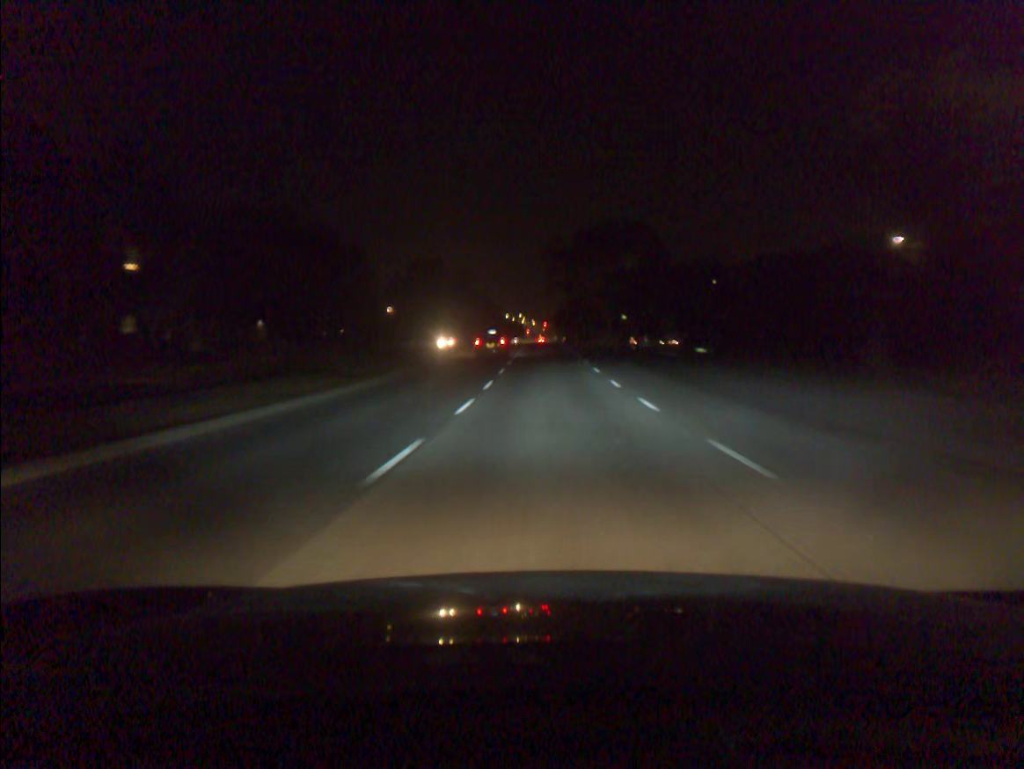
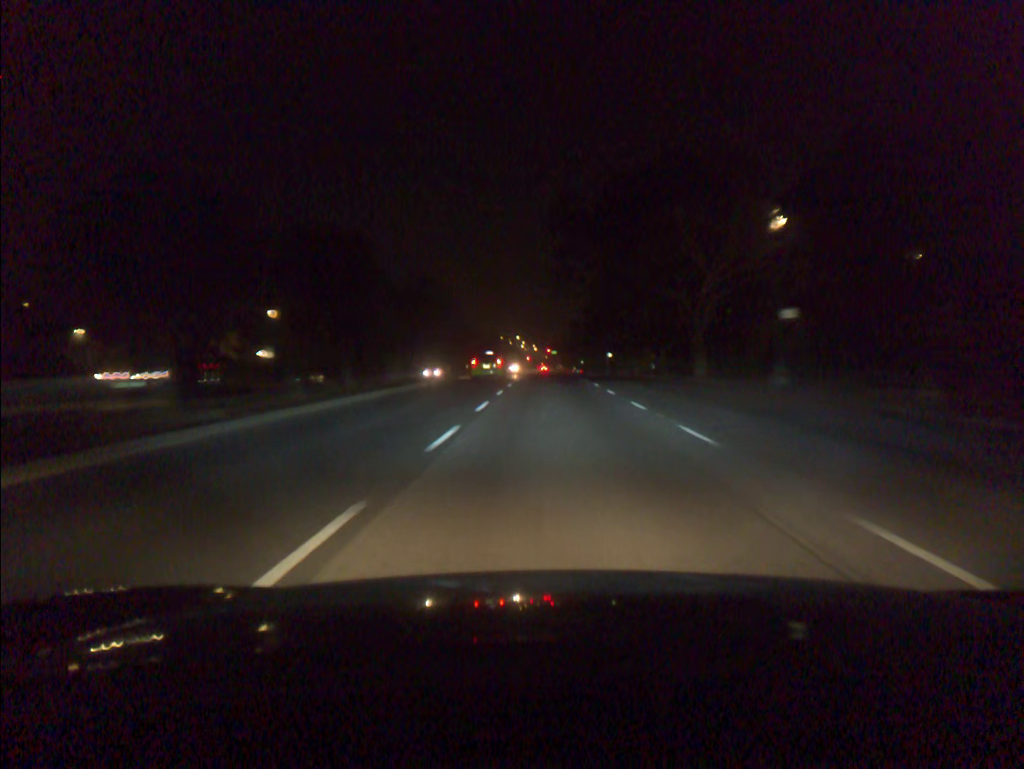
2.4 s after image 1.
(-0.1, +54.5) m; 0°
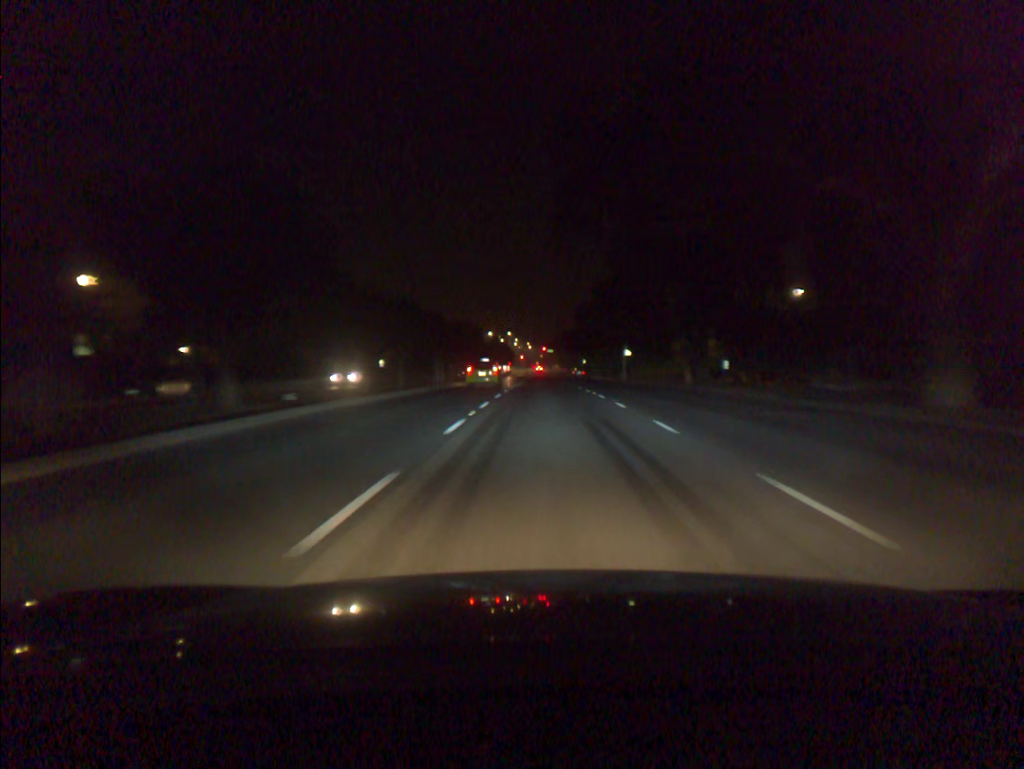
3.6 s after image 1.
(+0.1, +26.7) m; 0°
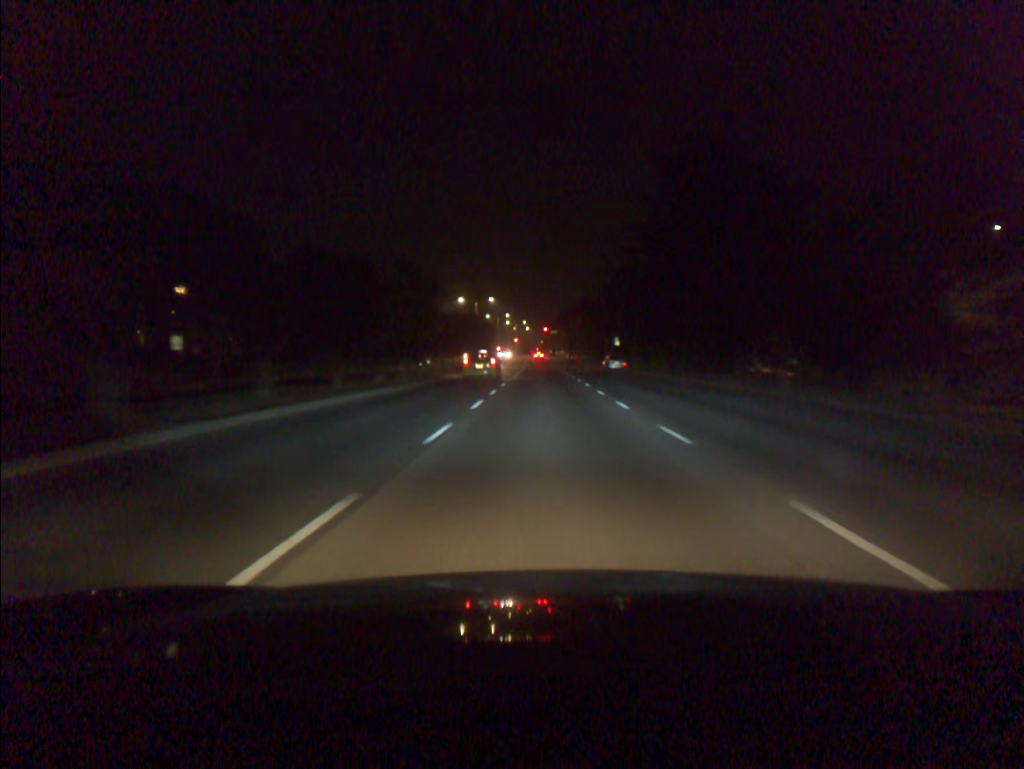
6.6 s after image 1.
(-0.1, +66.3) m; 0°
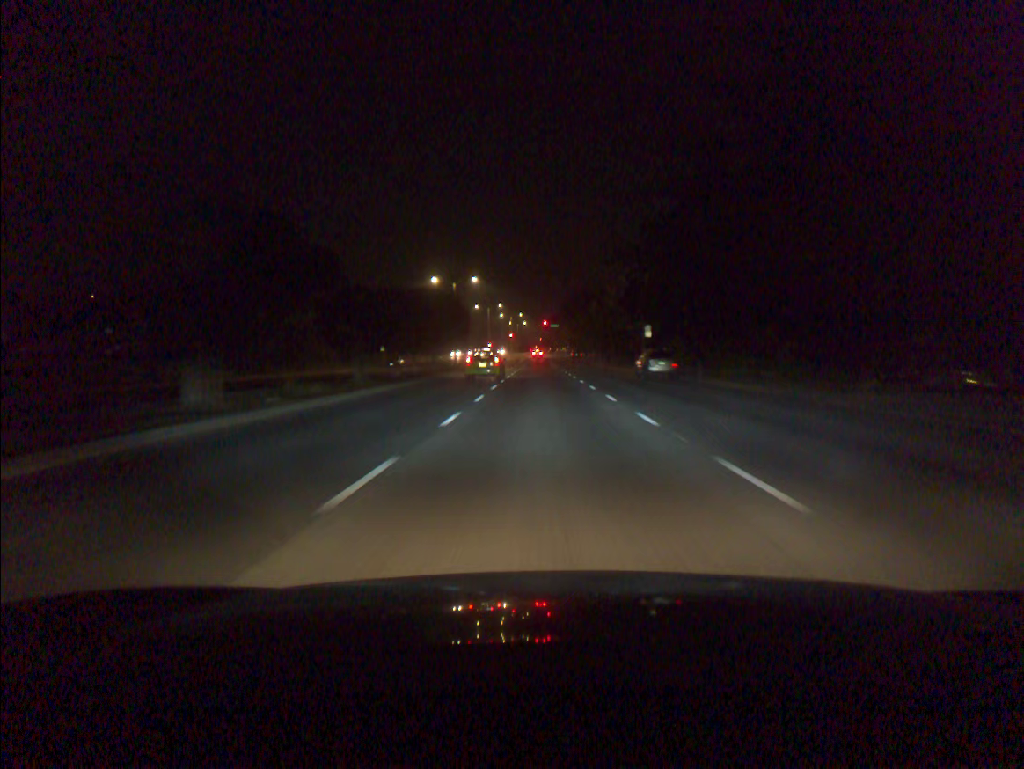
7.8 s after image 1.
(0.0, +26.3) m; 0°
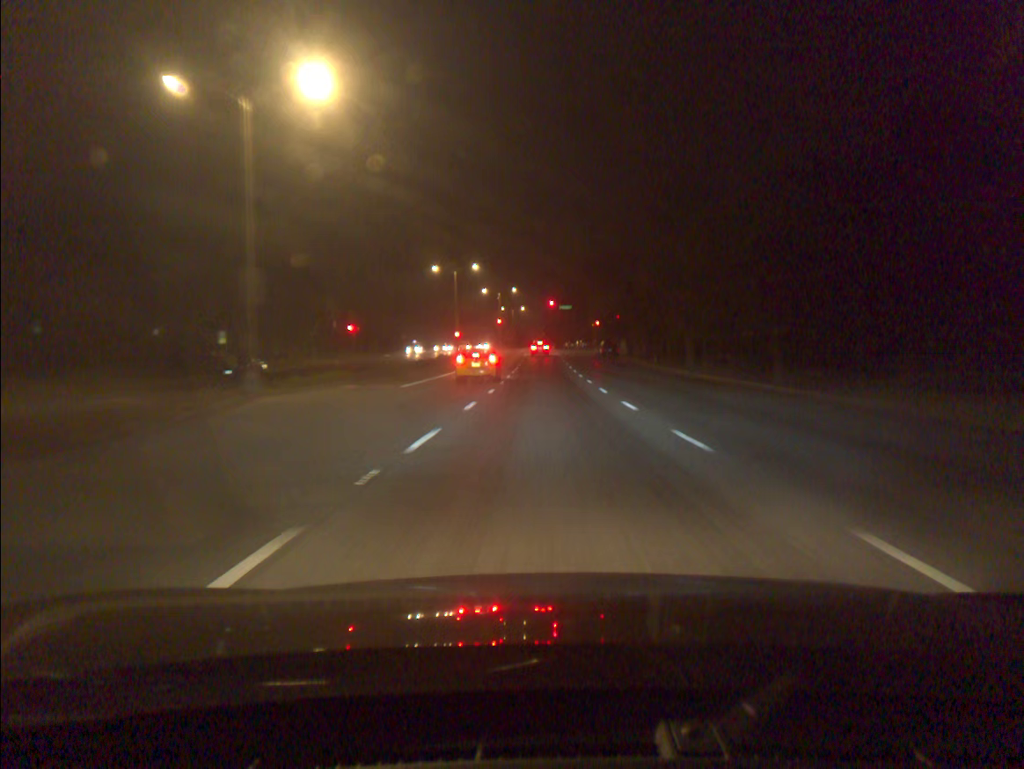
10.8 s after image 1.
(-0.2, +61.1) m; 0°
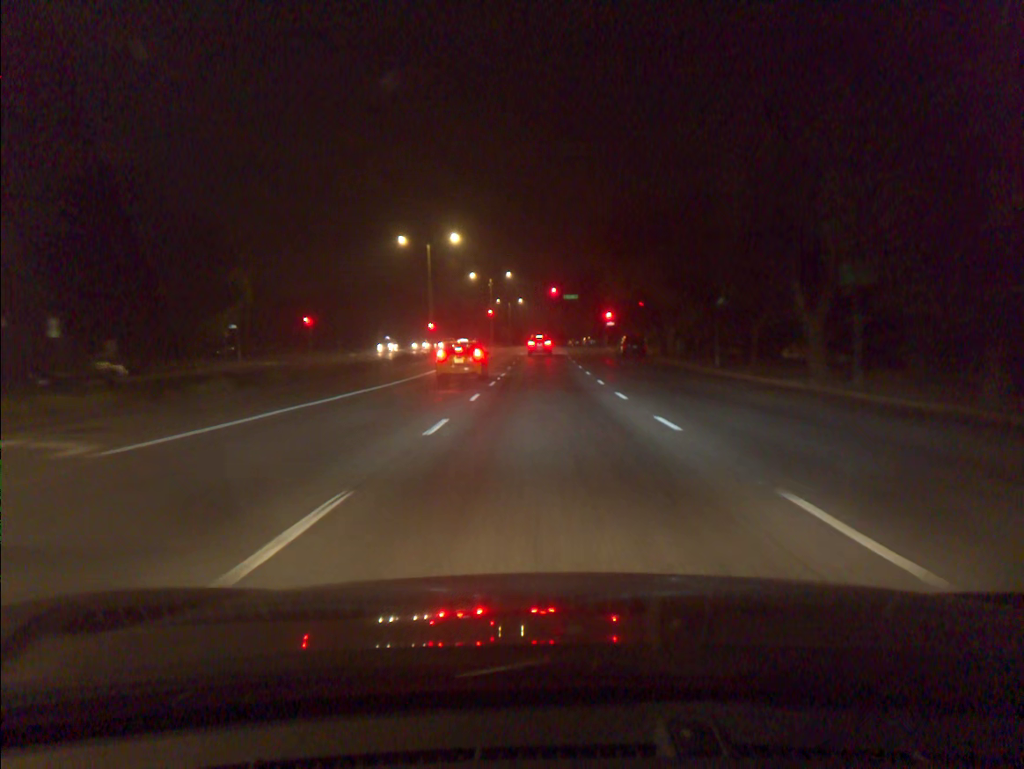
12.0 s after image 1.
(0.0, +20.4) m; 0°
